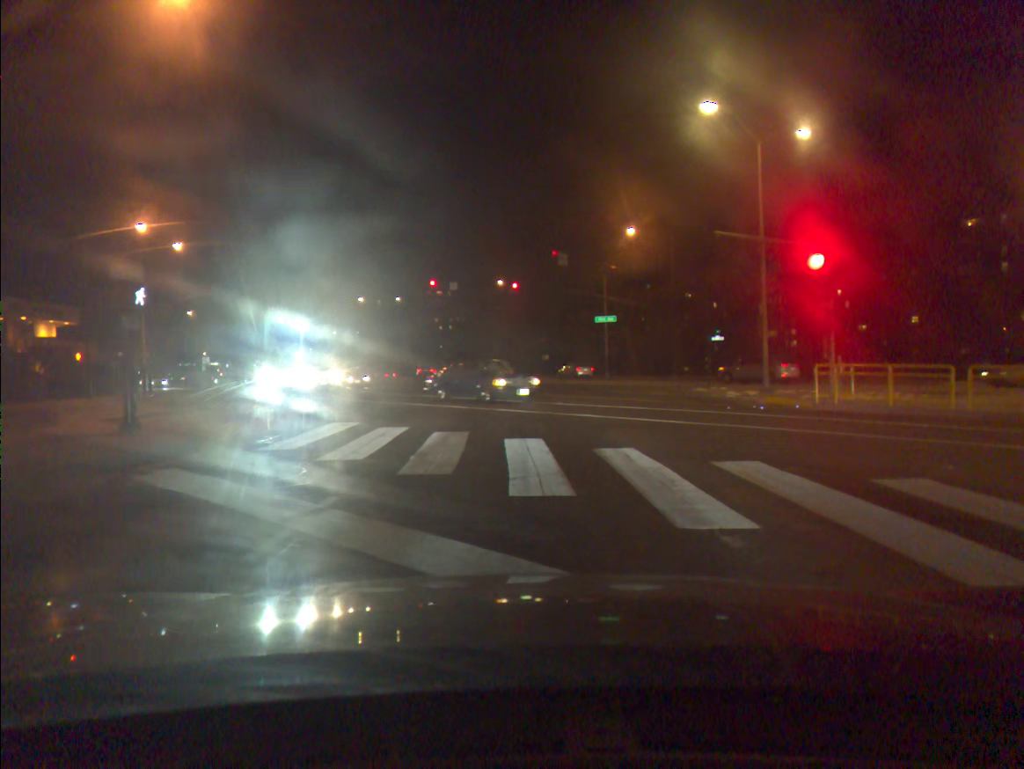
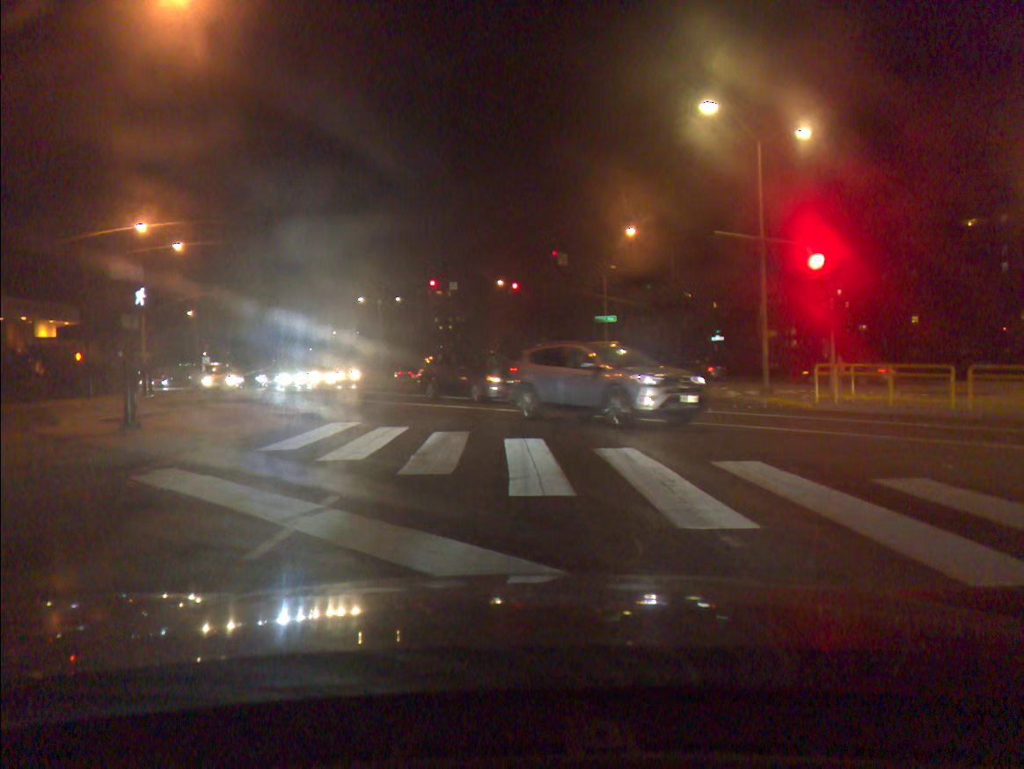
(0.0, 0.0) m; 0°
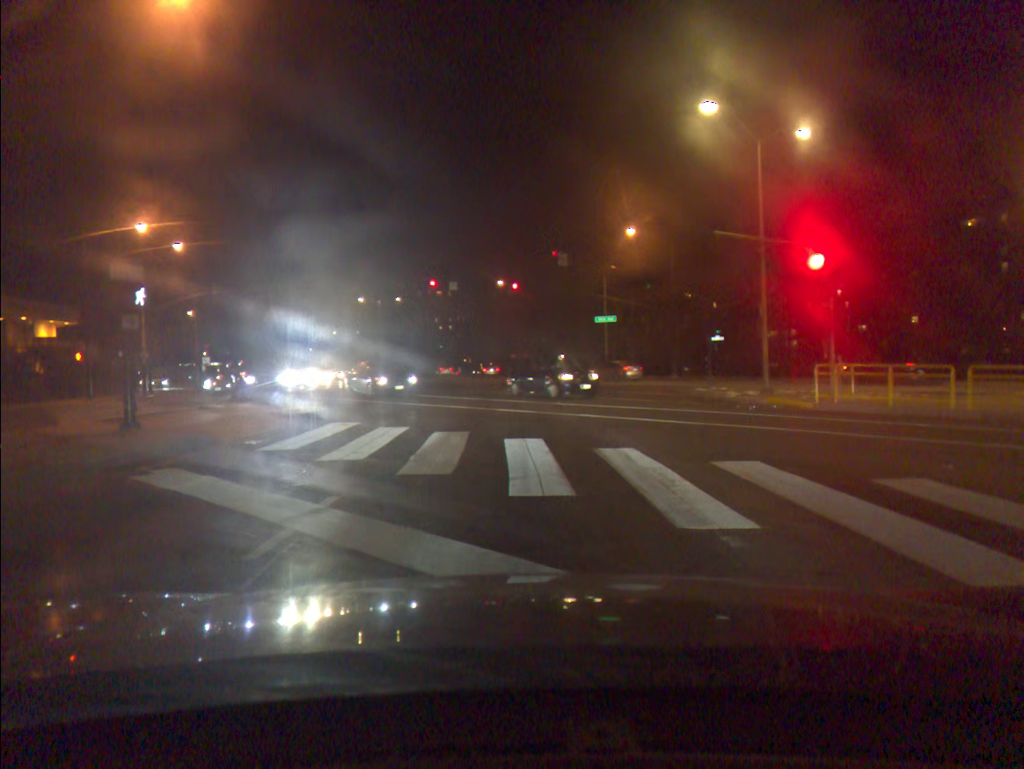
(0.0, 0.0) m; 0°
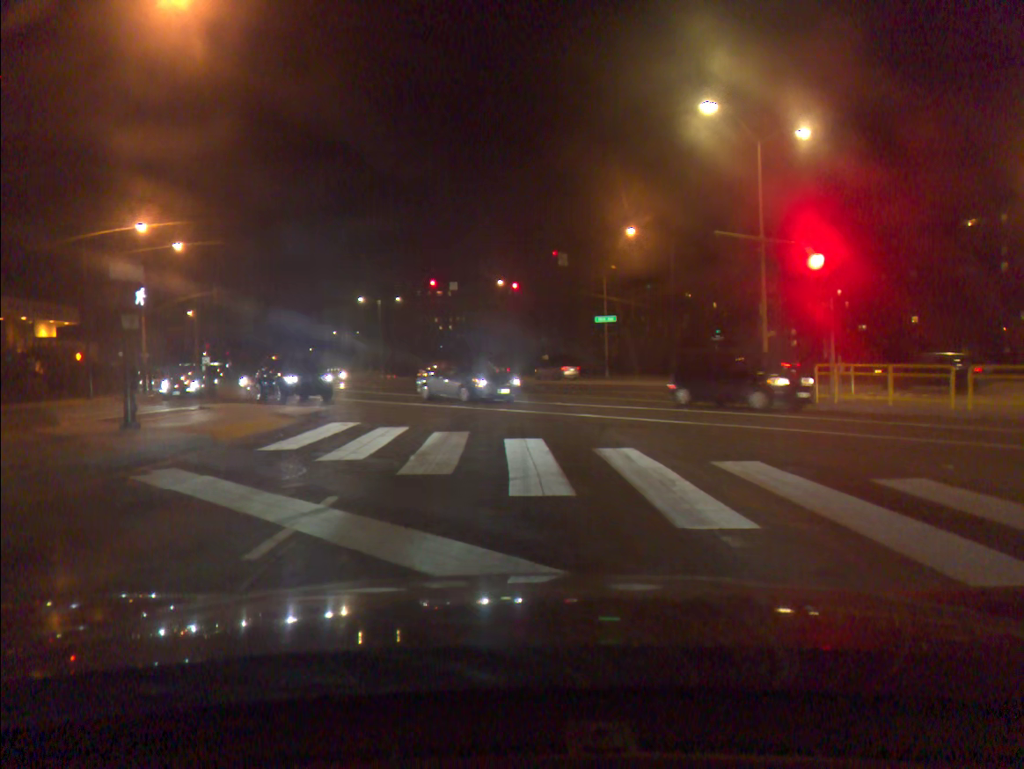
(0.0, 0.0) m; 0°
